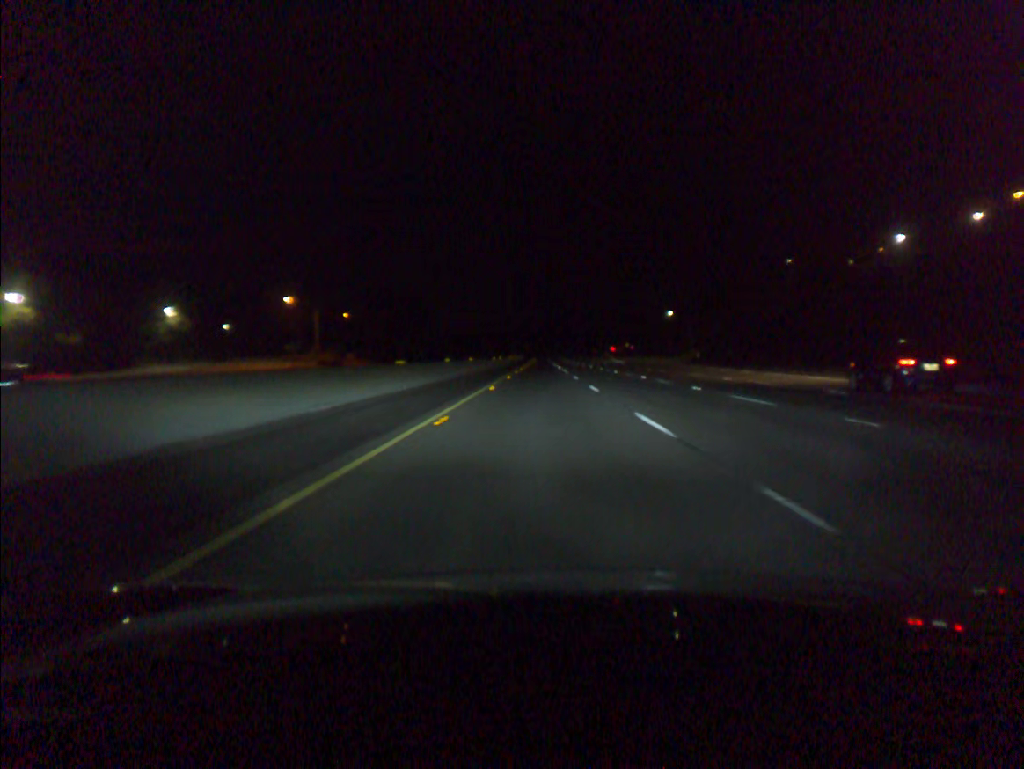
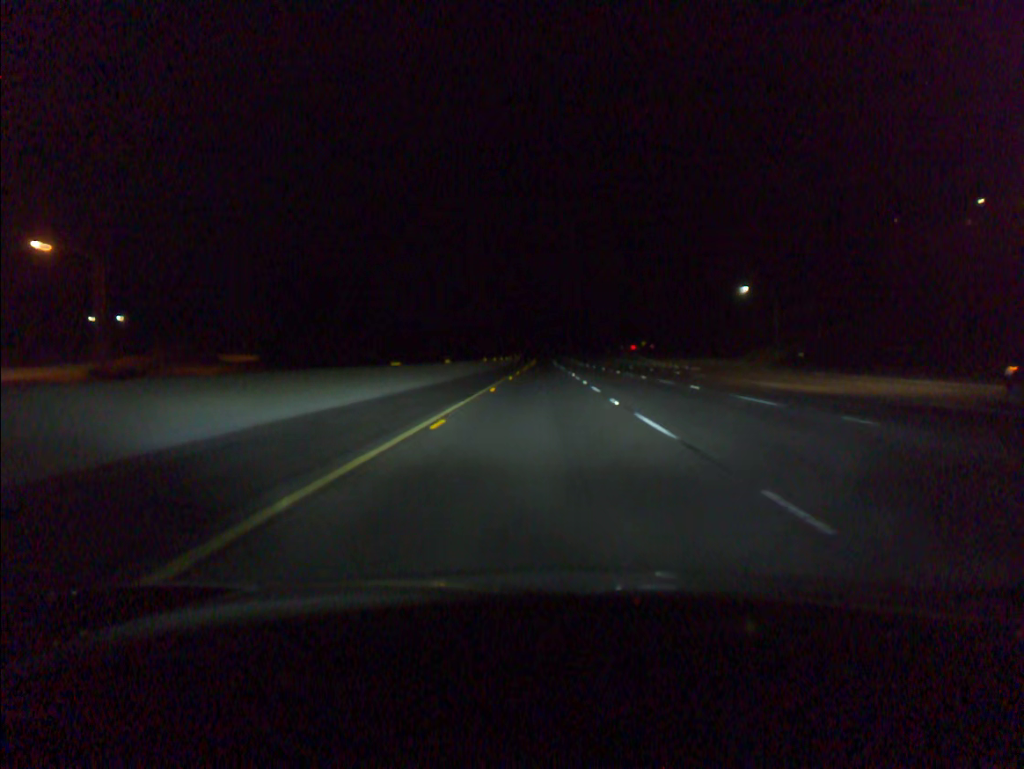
(-0.1, +58.7) m; 0°
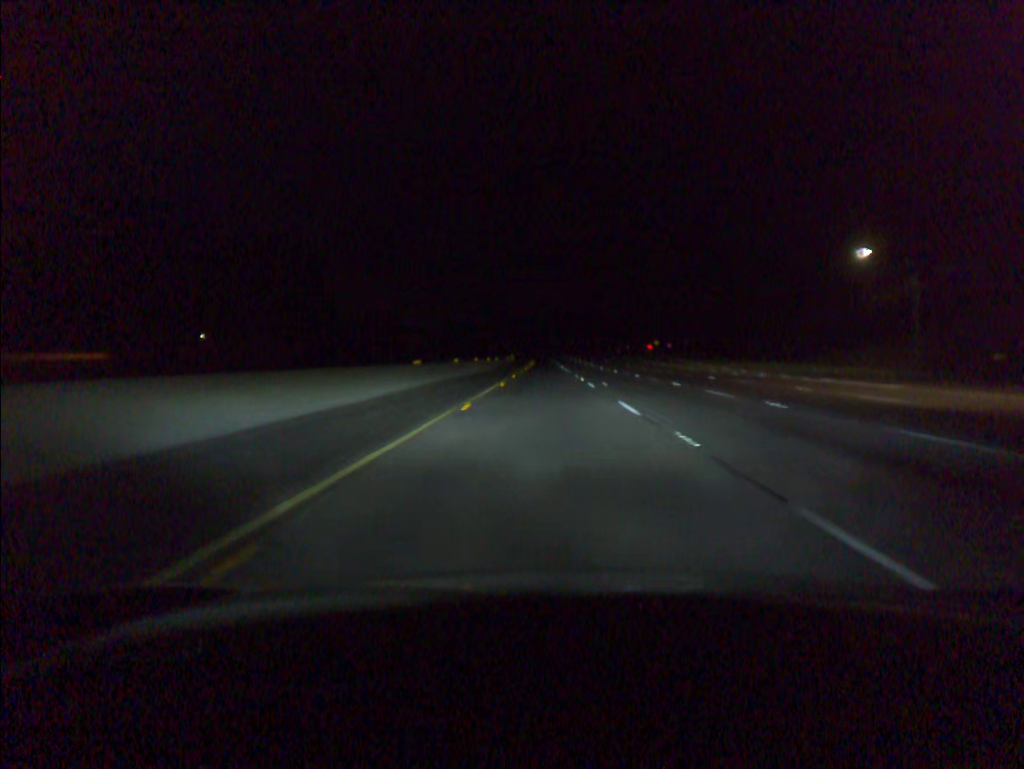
(0.0, +39.2) m; 0°
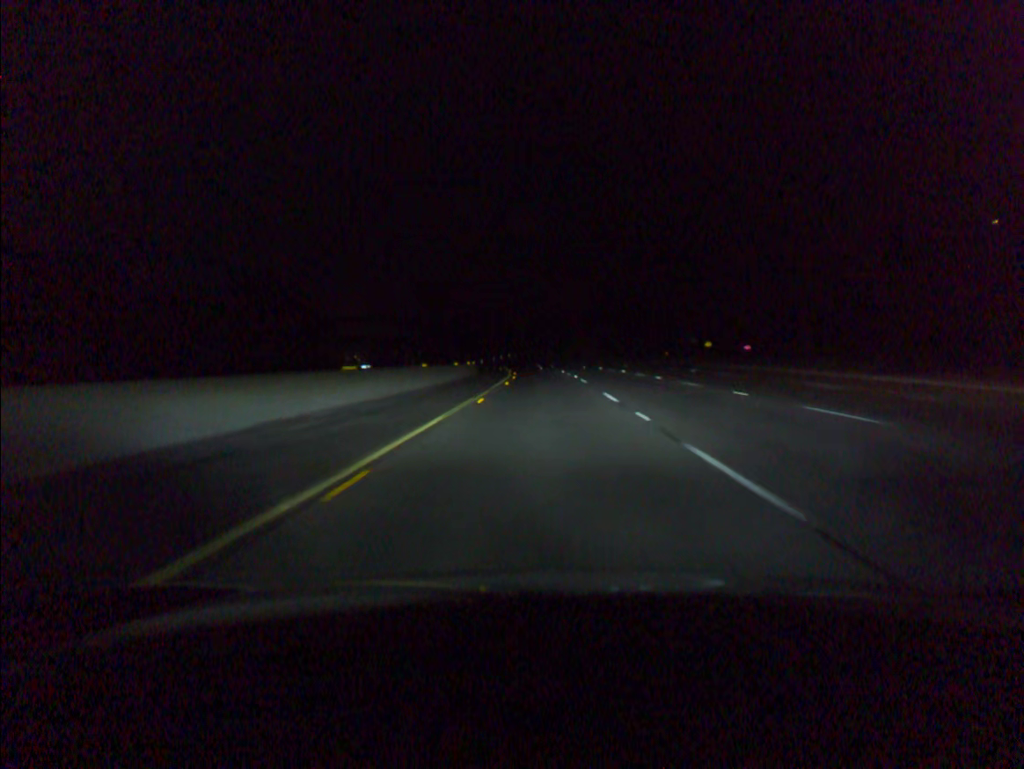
(+0.2, +98.0) m; 0°
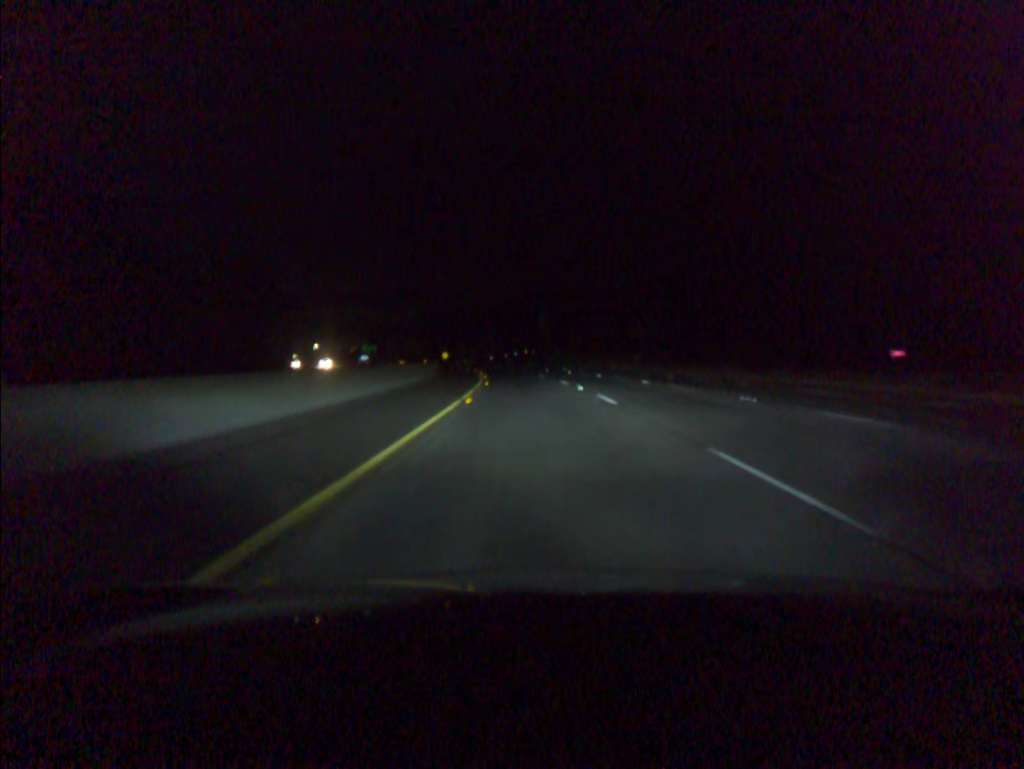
(-0.5, +58.7) m; -2°
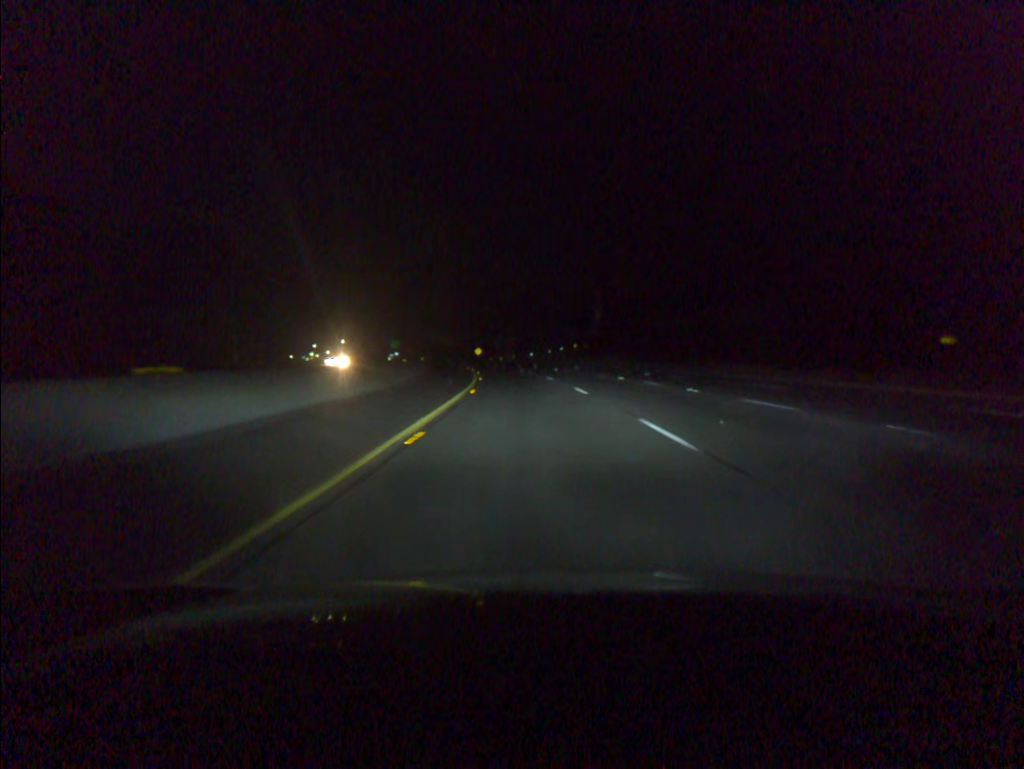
(-1.1, +39.1) m; -3°
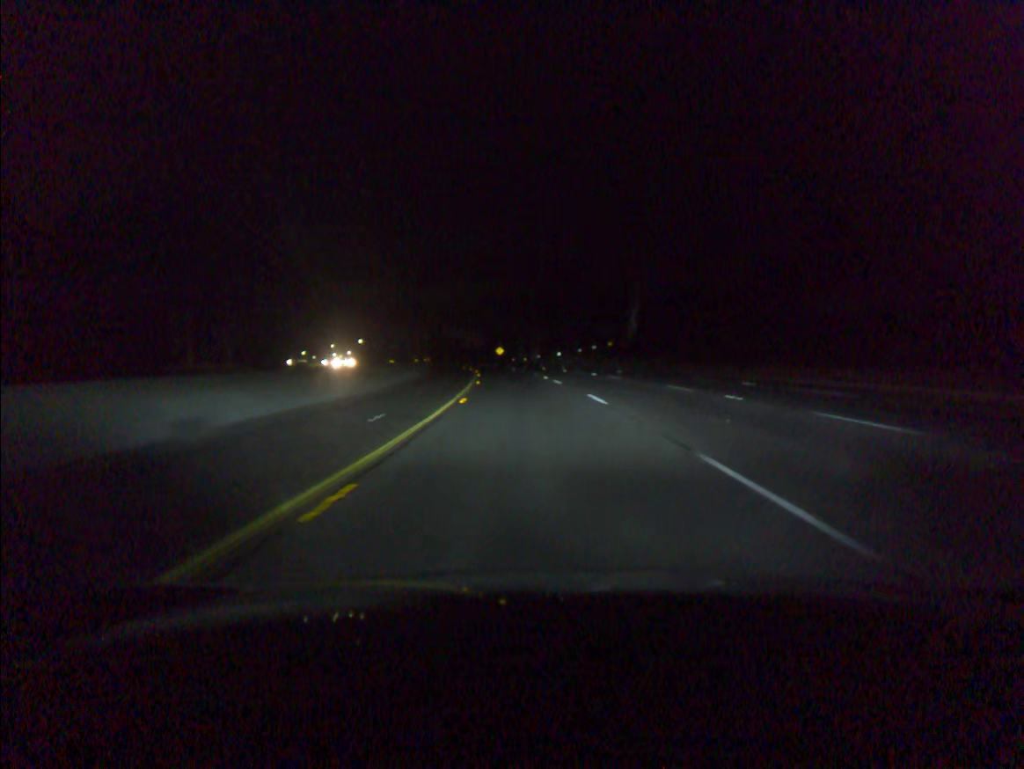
(-0.3, +19.6) m; -2°
